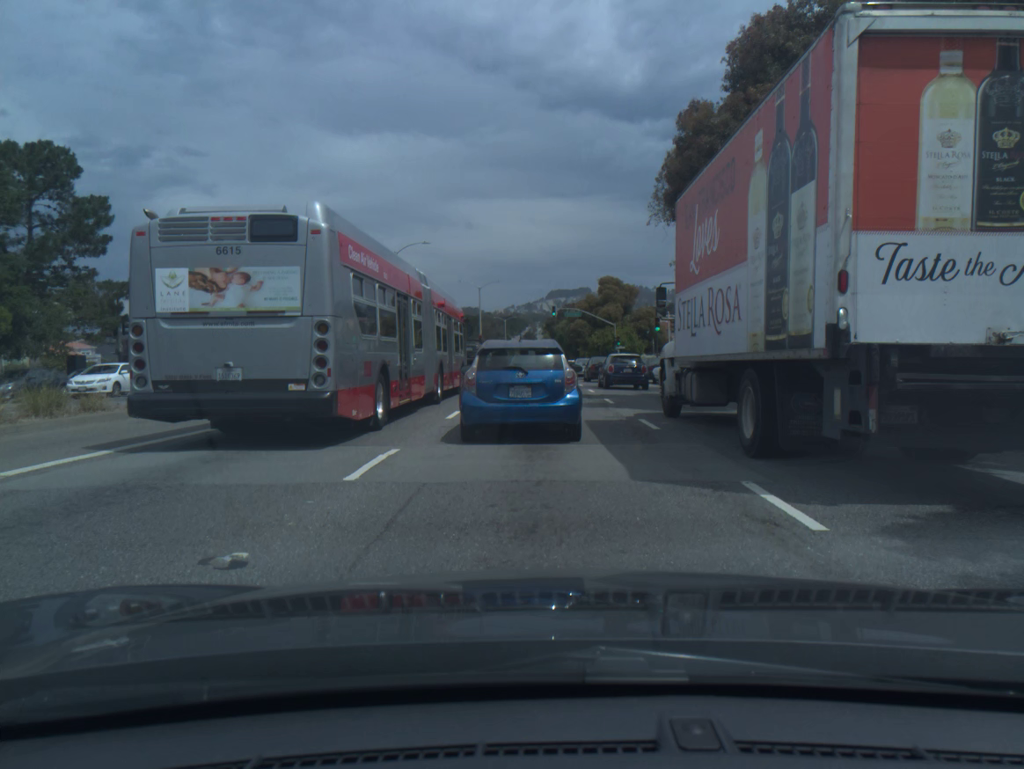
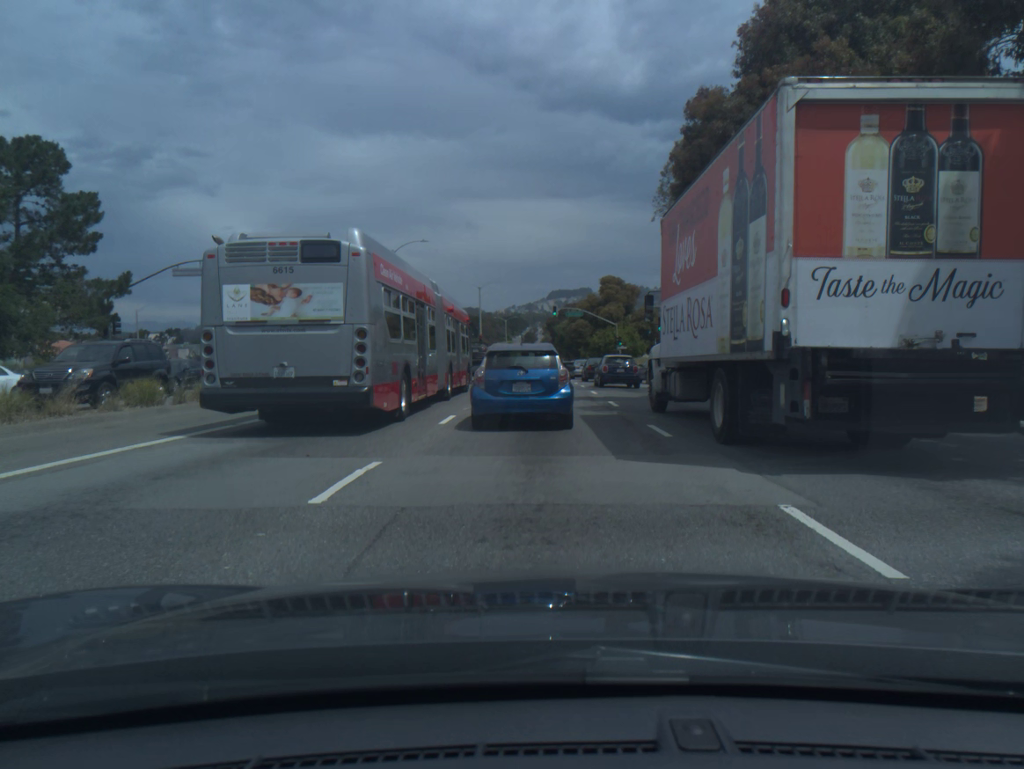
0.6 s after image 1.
(0.0, +1.1) m; 0°
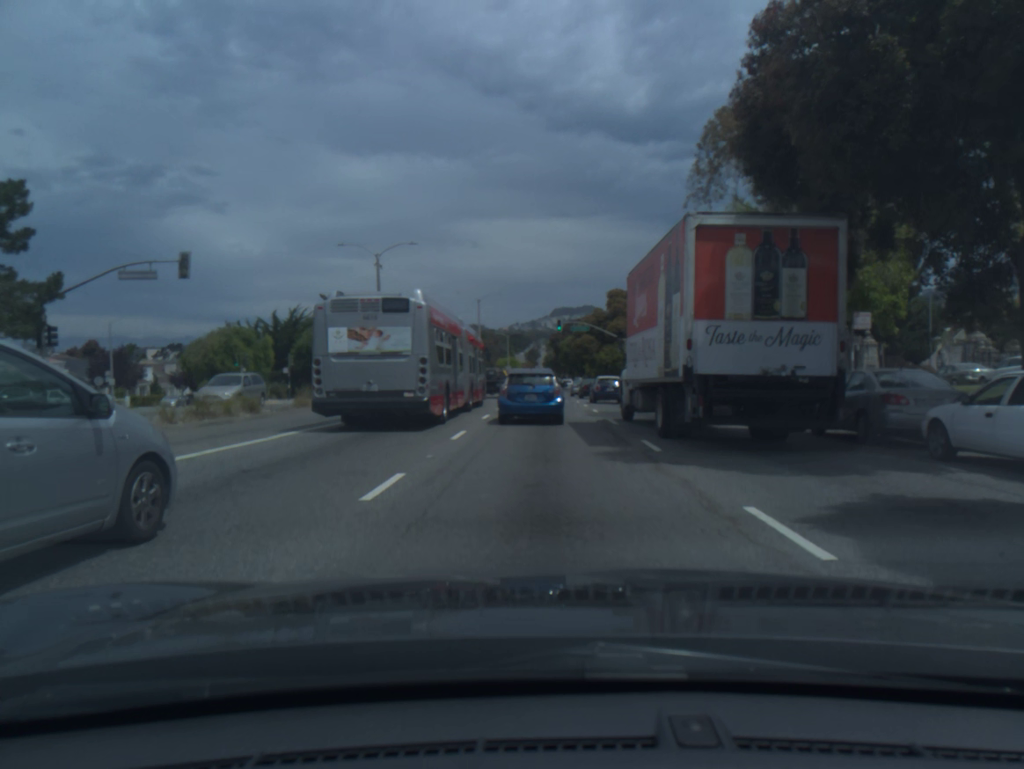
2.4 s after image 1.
(0.0, +6.2) m; 0°
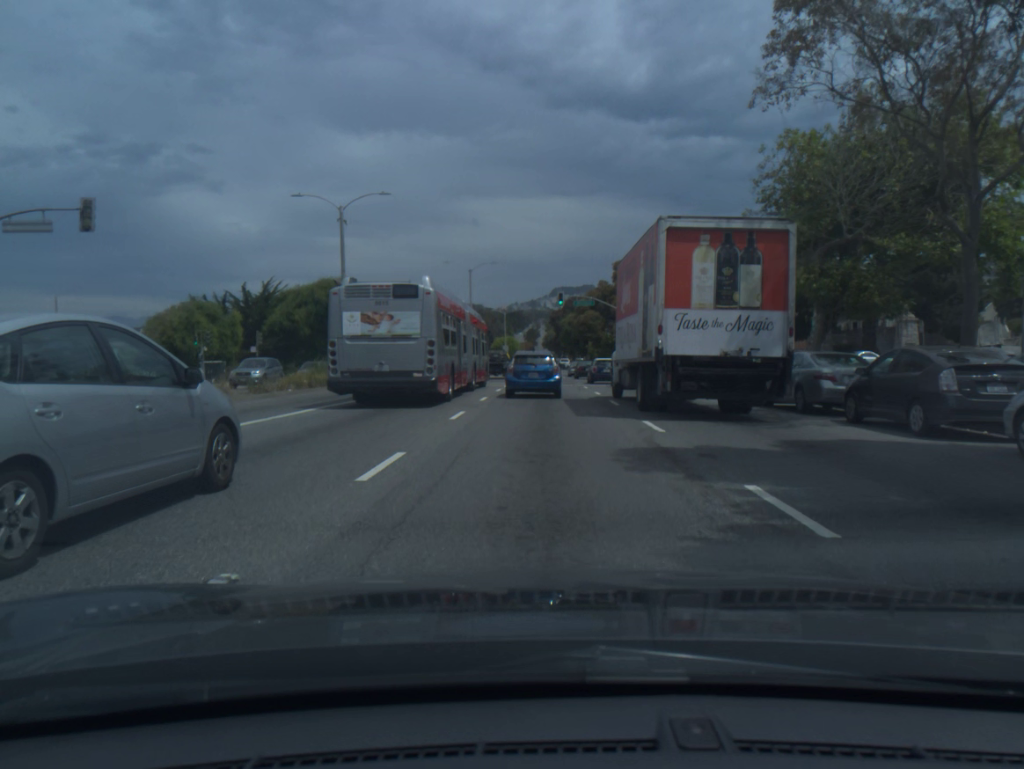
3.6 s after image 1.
(0.0, +7.5) m; 0°
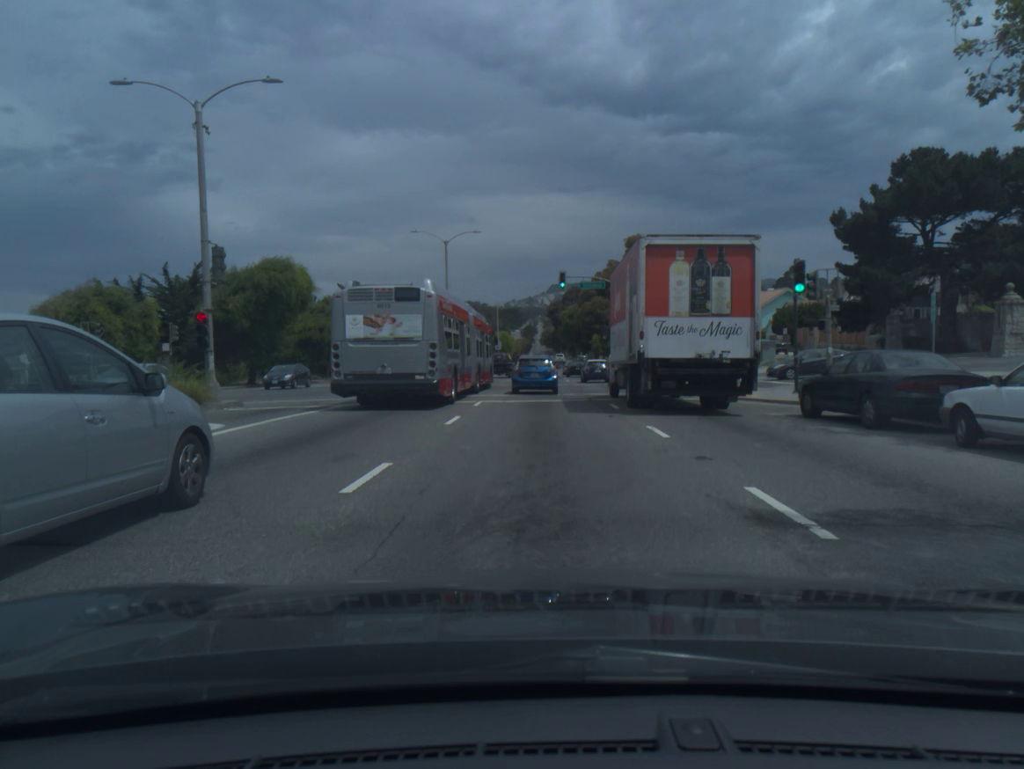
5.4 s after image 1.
(0.0, +14.8) m; 0°
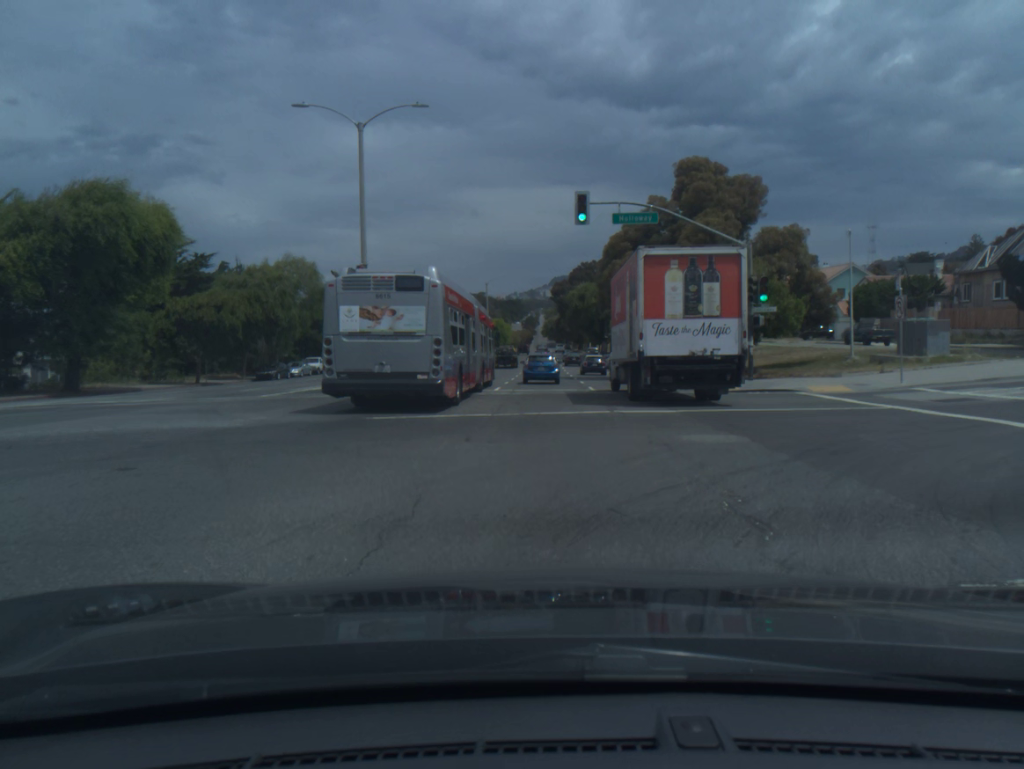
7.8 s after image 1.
(0.0, +24.7) m; 0°
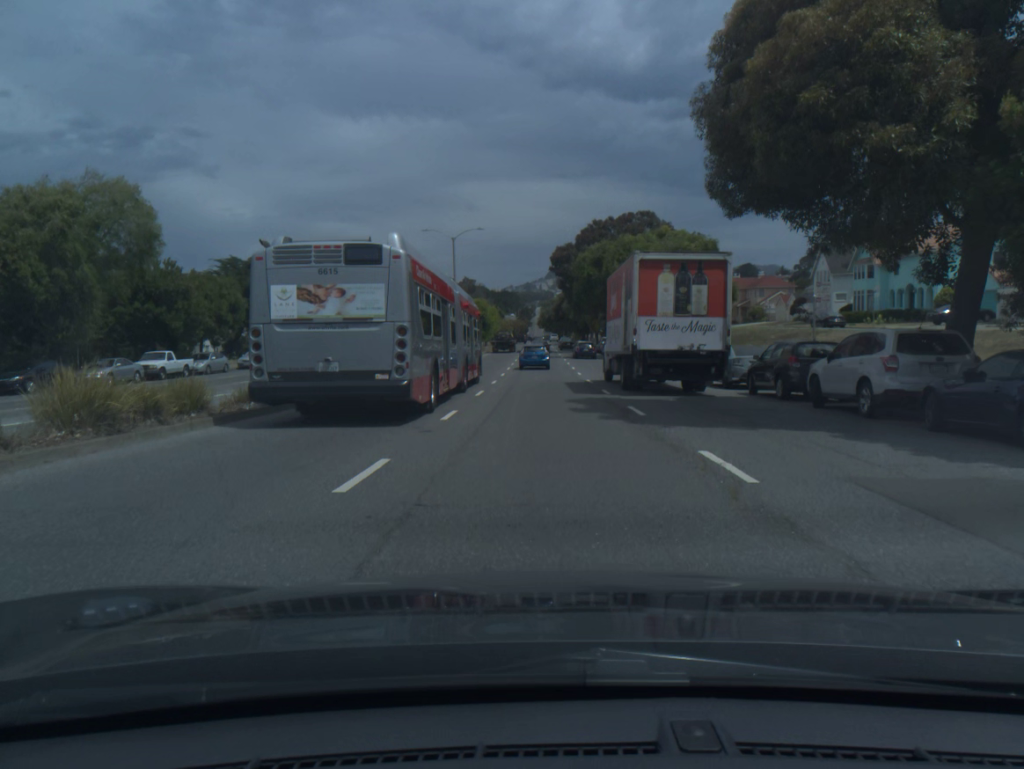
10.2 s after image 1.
(0.0, +29.8) m; 0°
